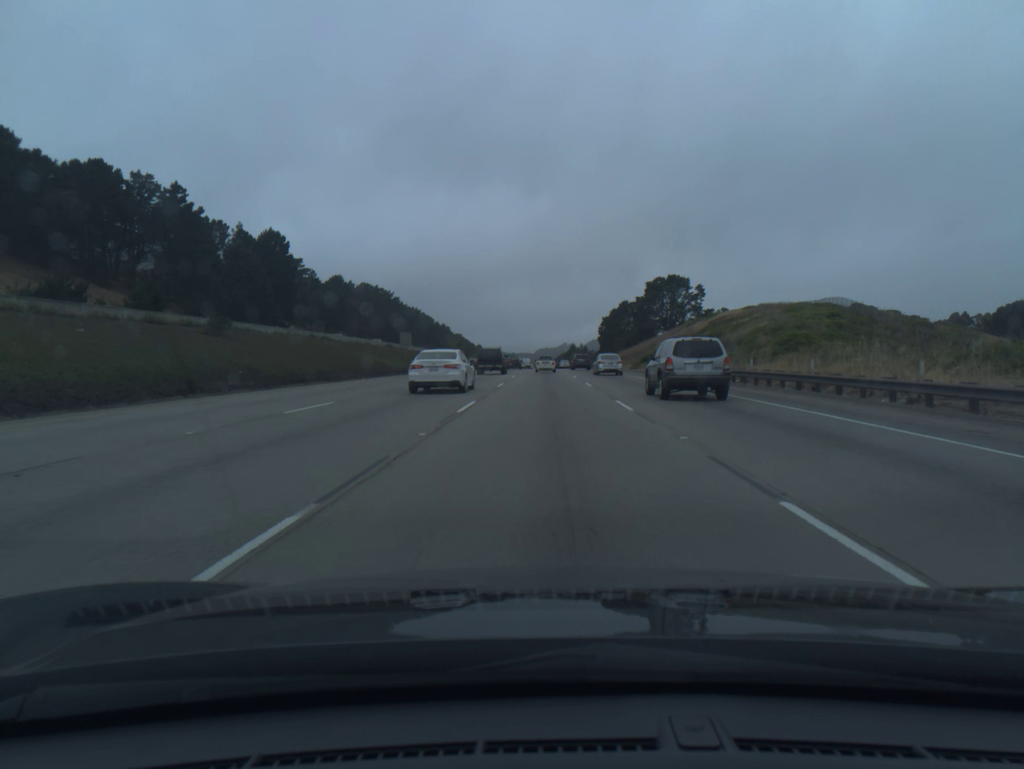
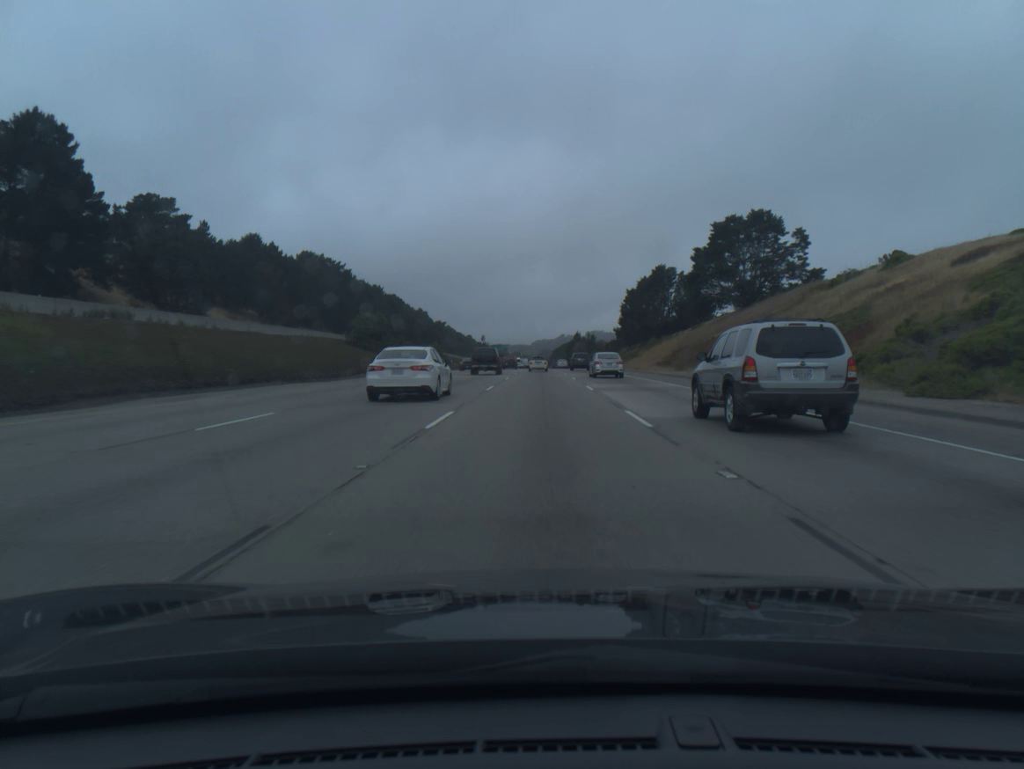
(+0.2, +77.0) m; 0°
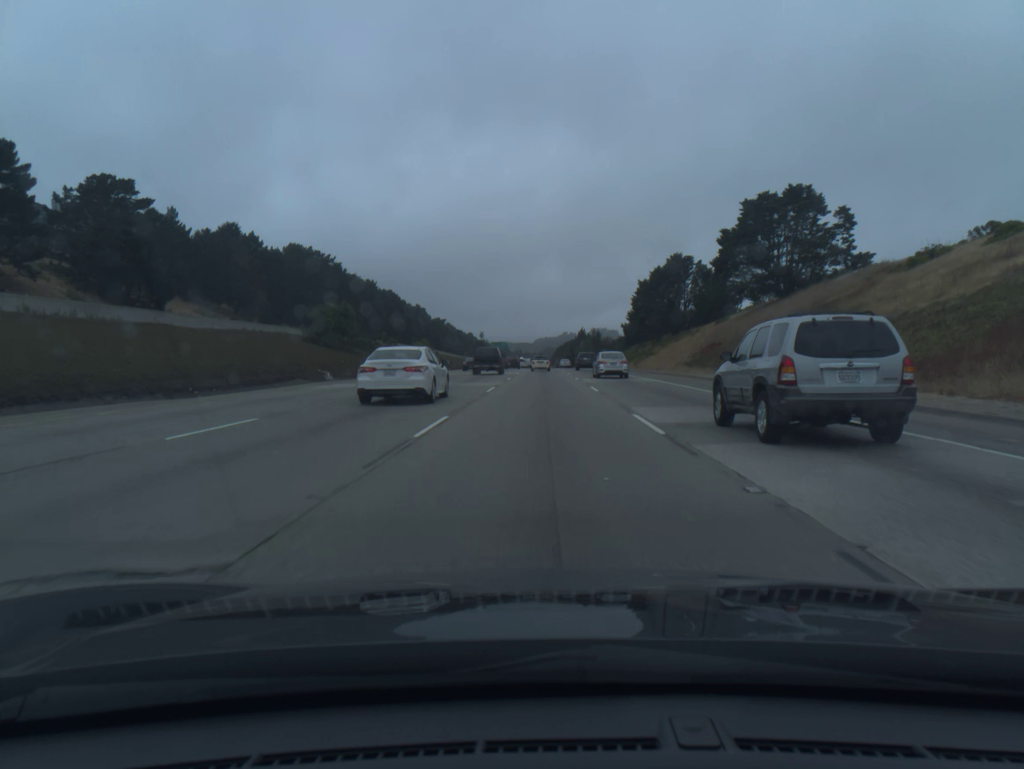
(0.0, +15.8) m; 0°
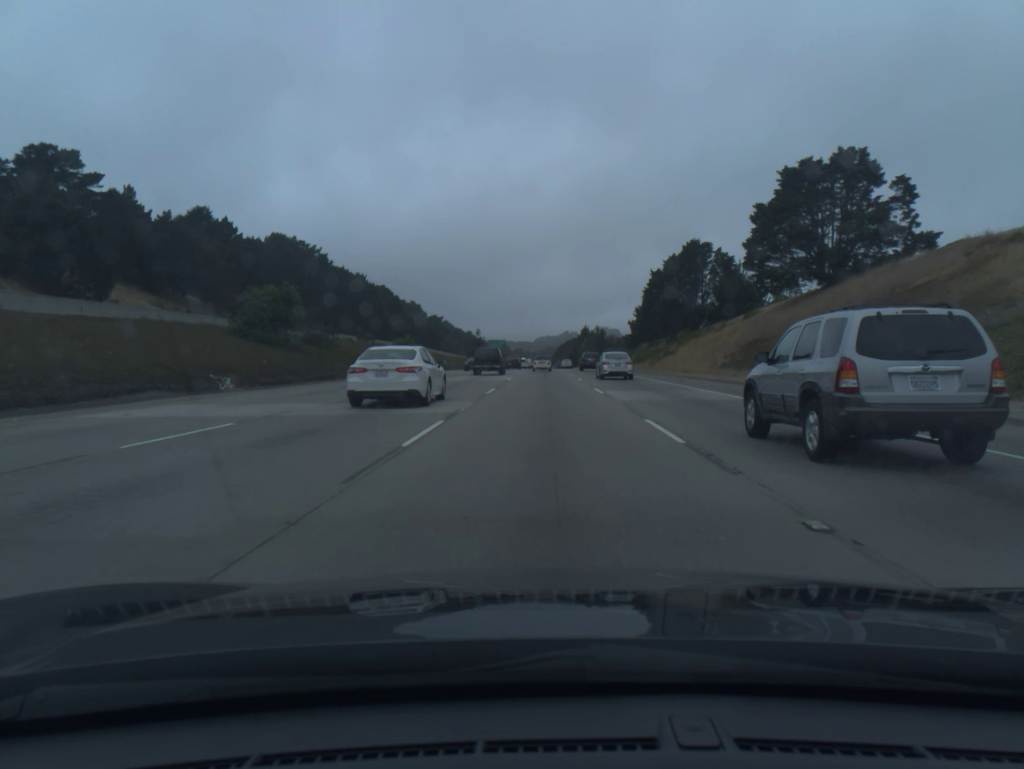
(0.0, +15.9) m; 0°
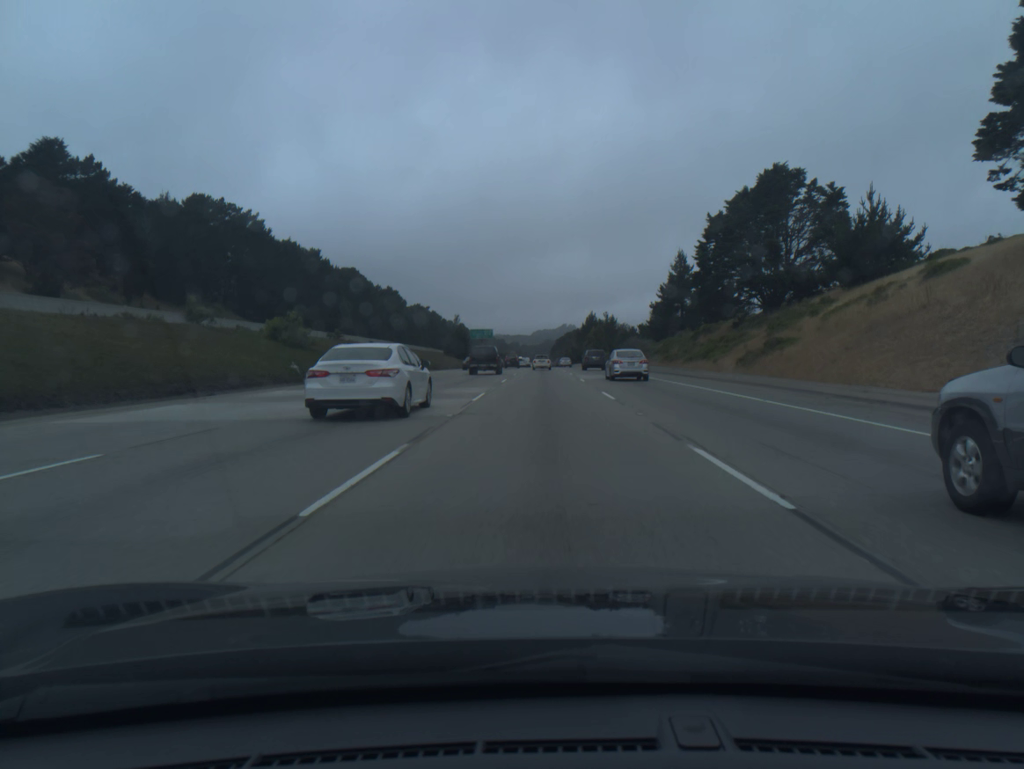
(+0.1, +48.3) m; 0°
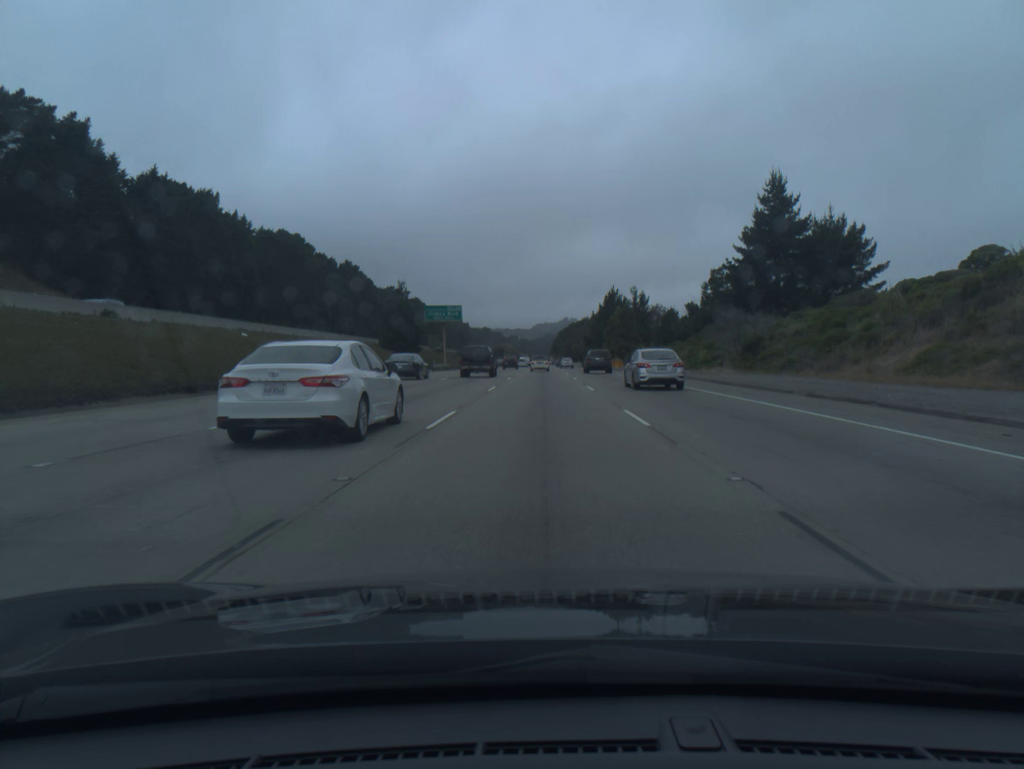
(0.0, +65.9) m; 0°
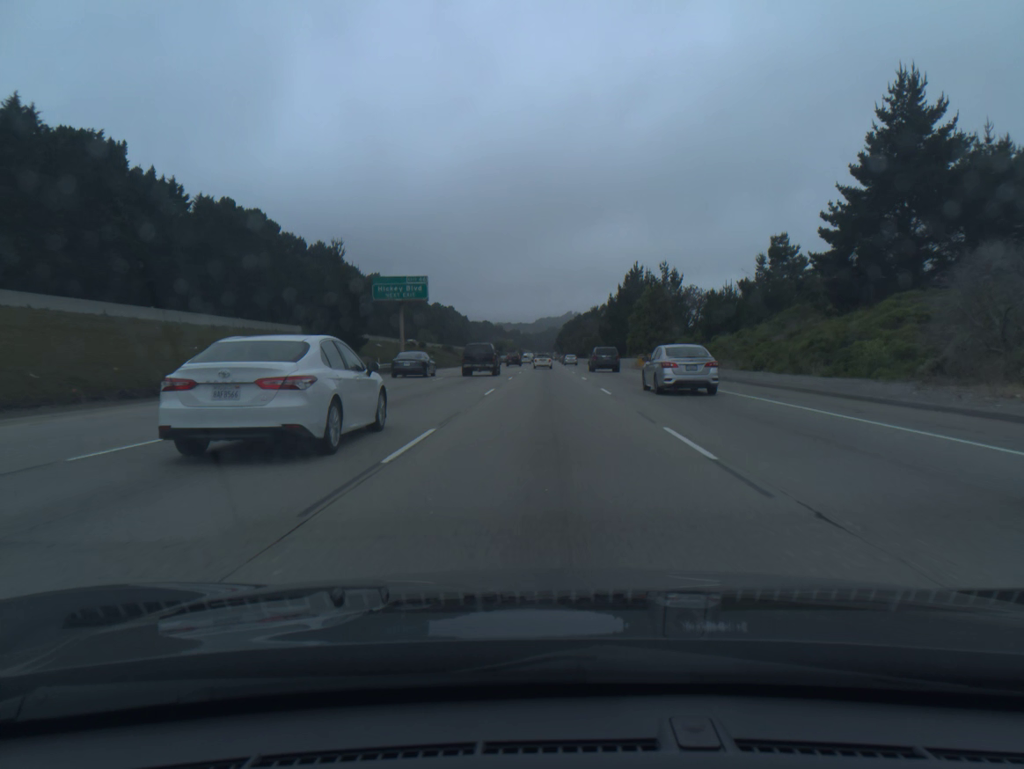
(-0.1, +33.4) m; 0°
